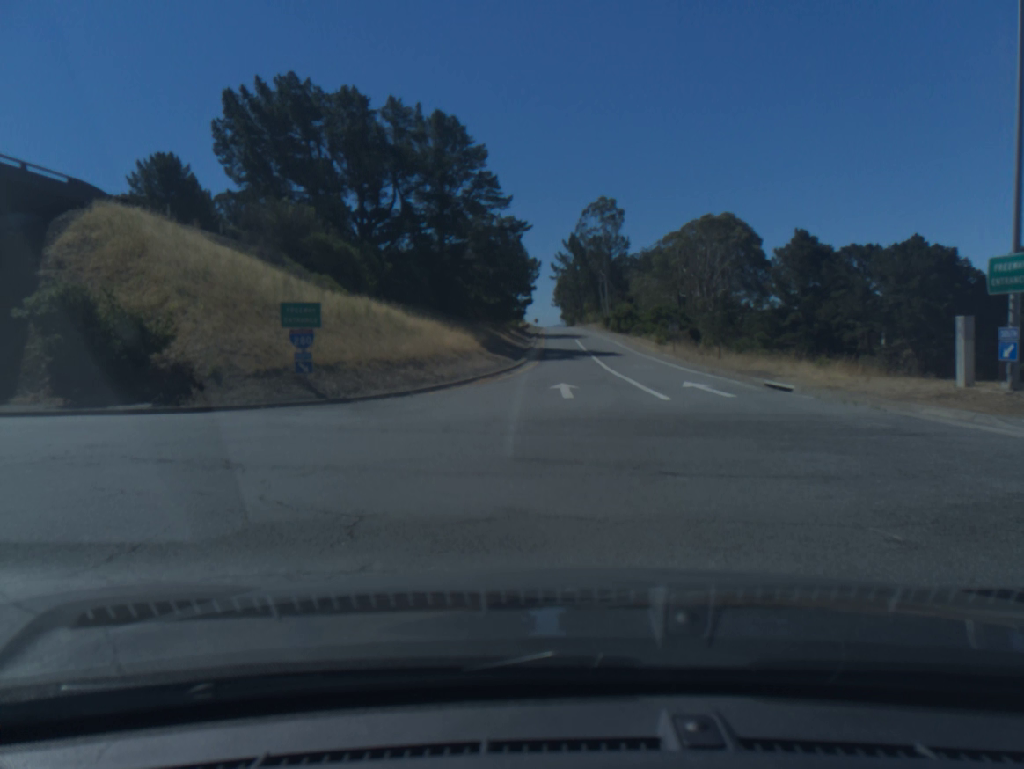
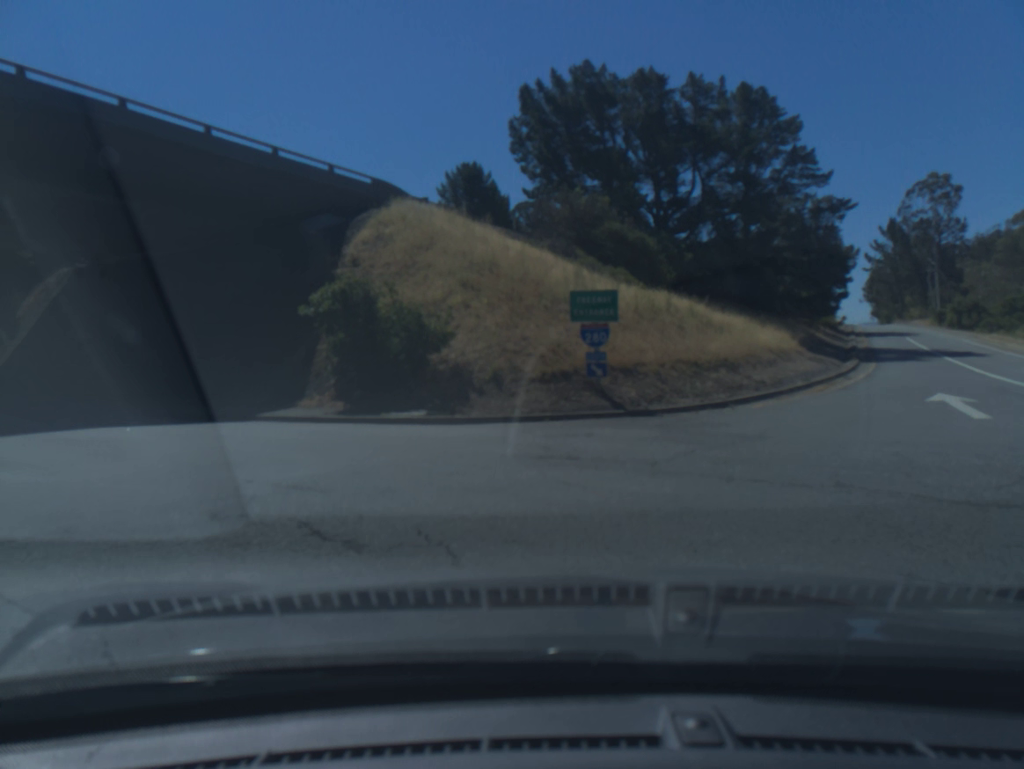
(-1.1, +5.2) m; -21°
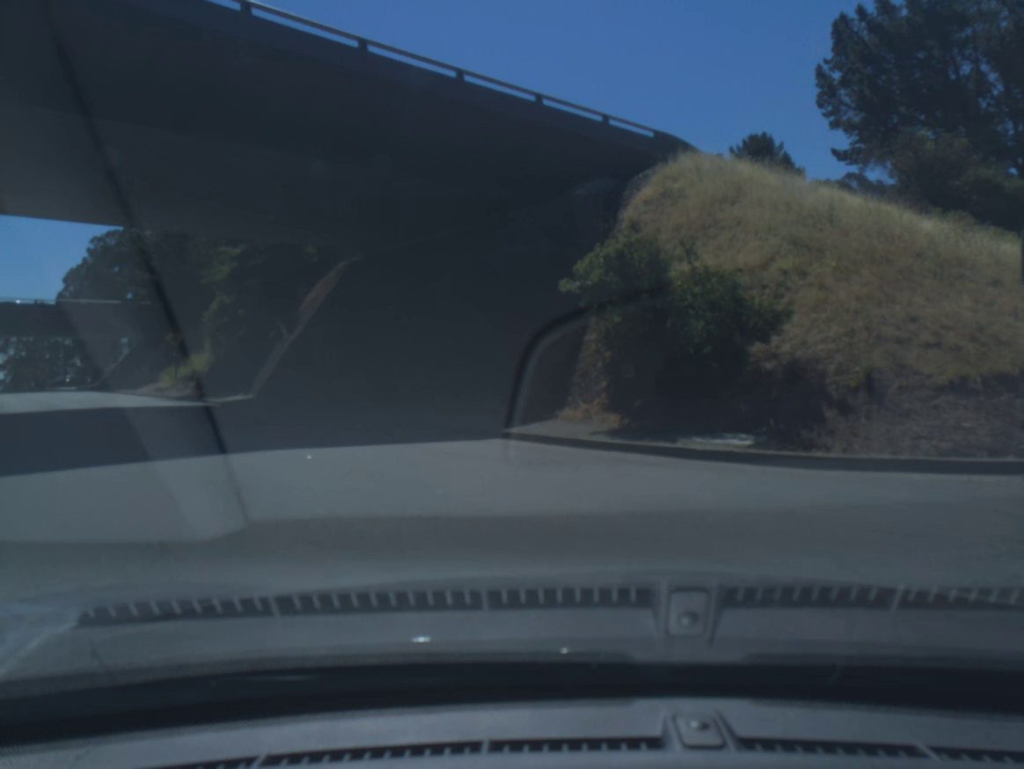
(-1.1, +6.7) m; -18°
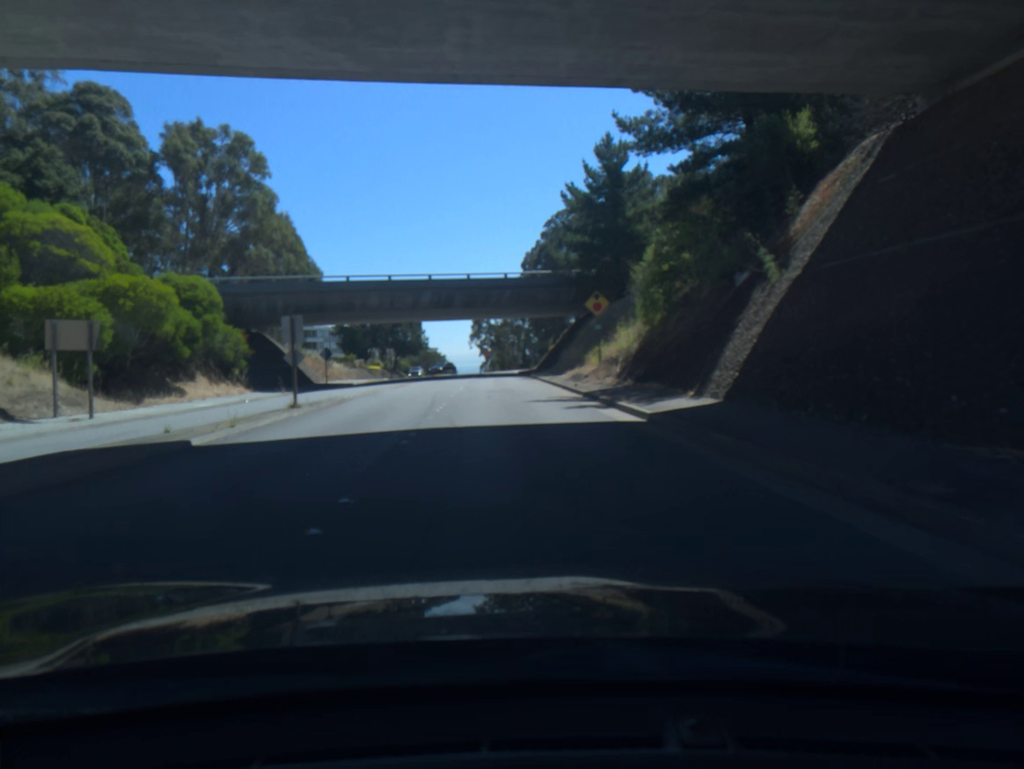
(-5.6, +18.5) m; -28°
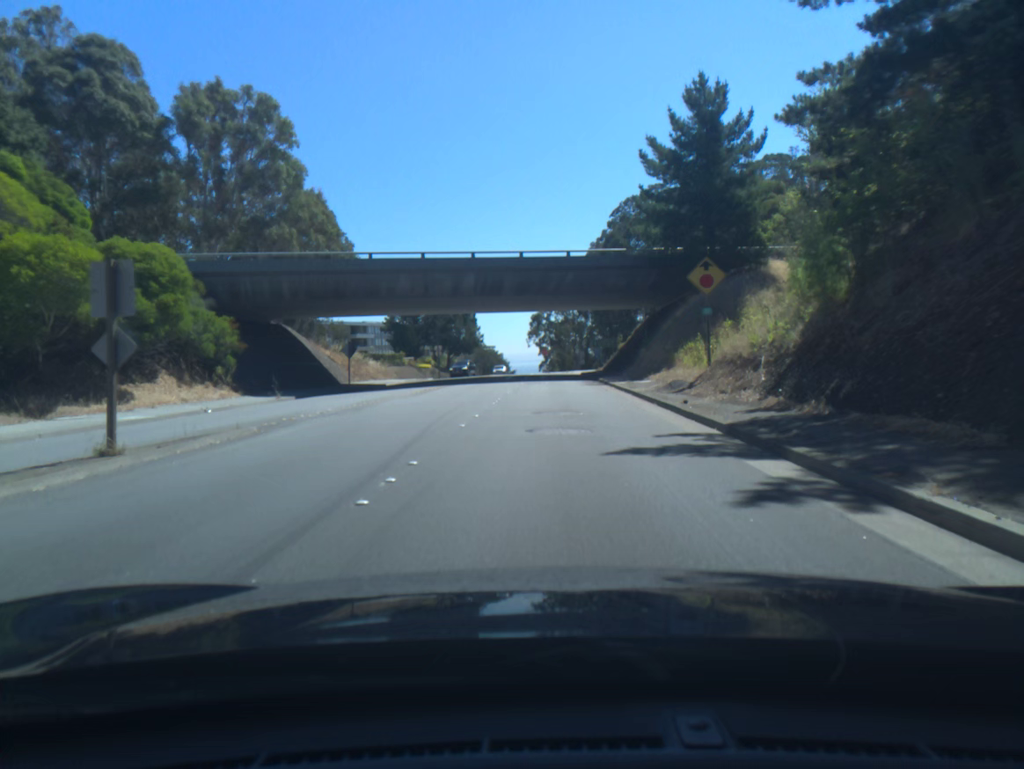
(-0.5, +12.3) m; -5°
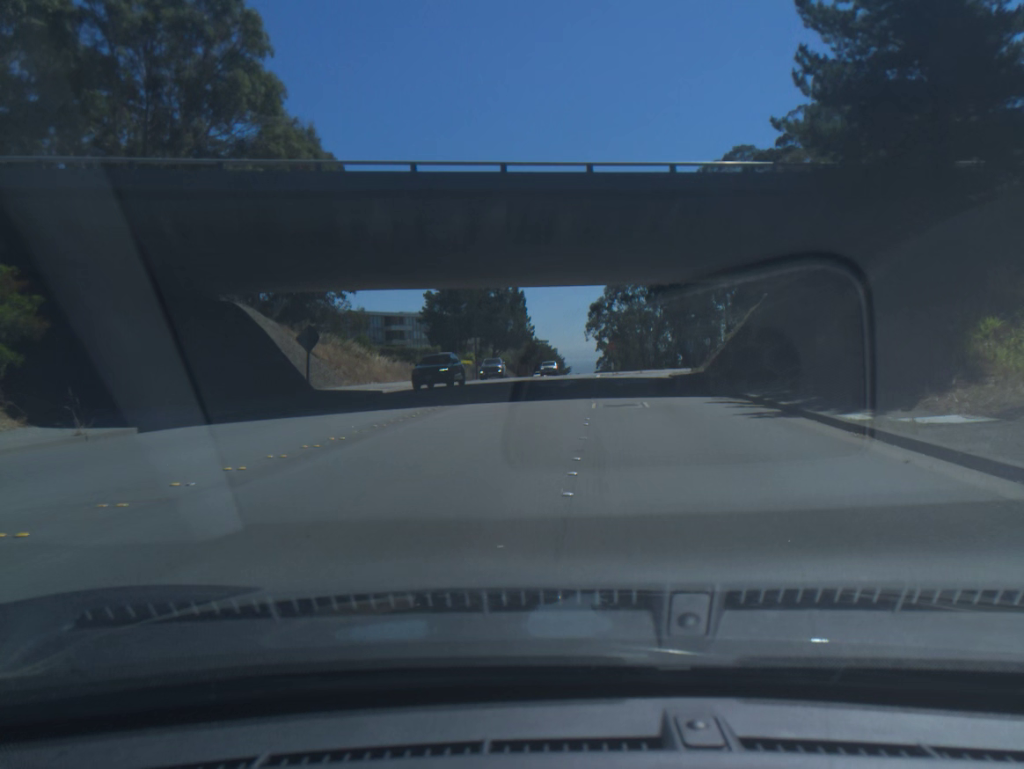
(-1.0, +21.0) m; -4°
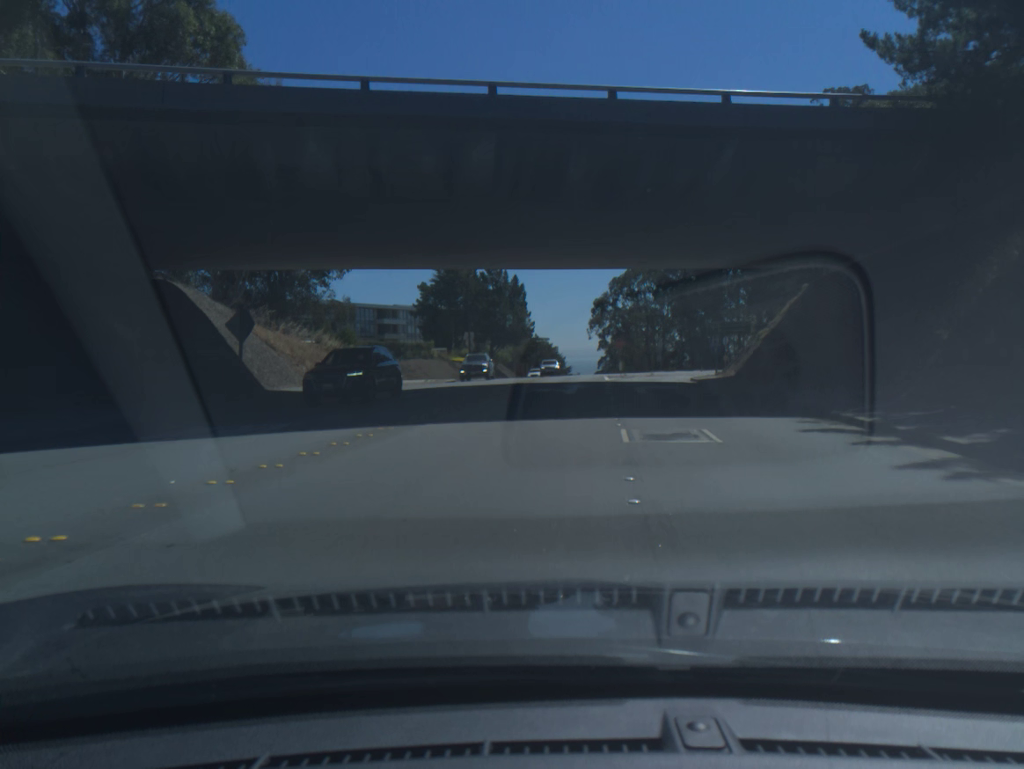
(0.0, +7.6) m; 0°
